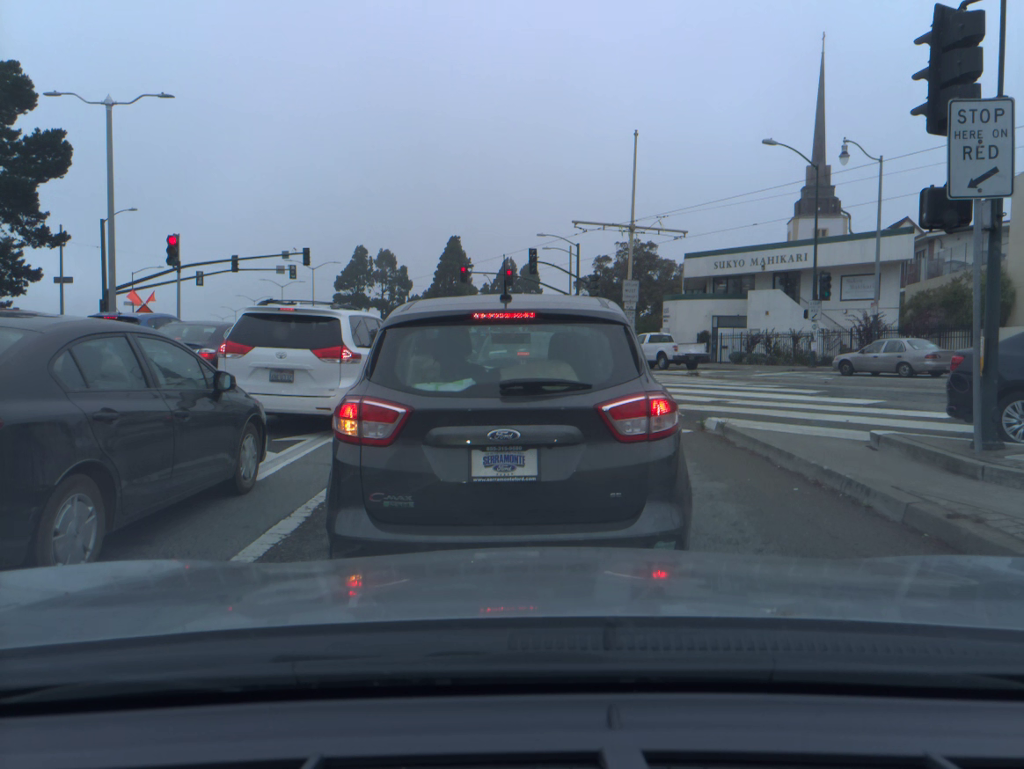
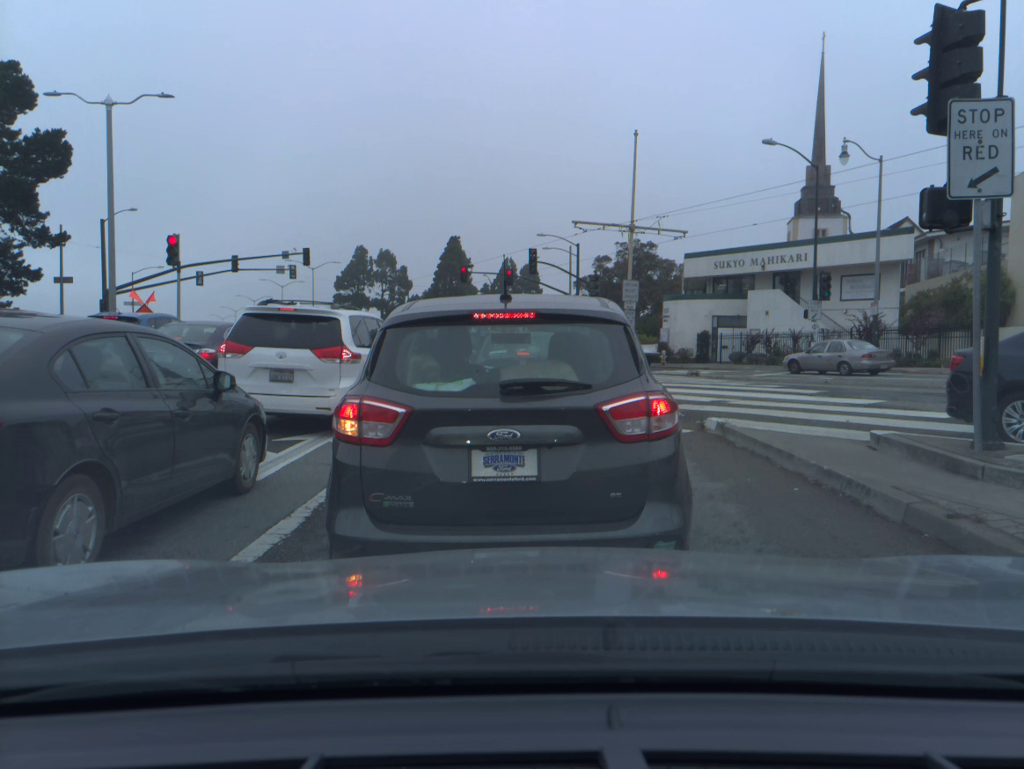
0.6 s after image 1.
(0.0, 0.0) m; 0°
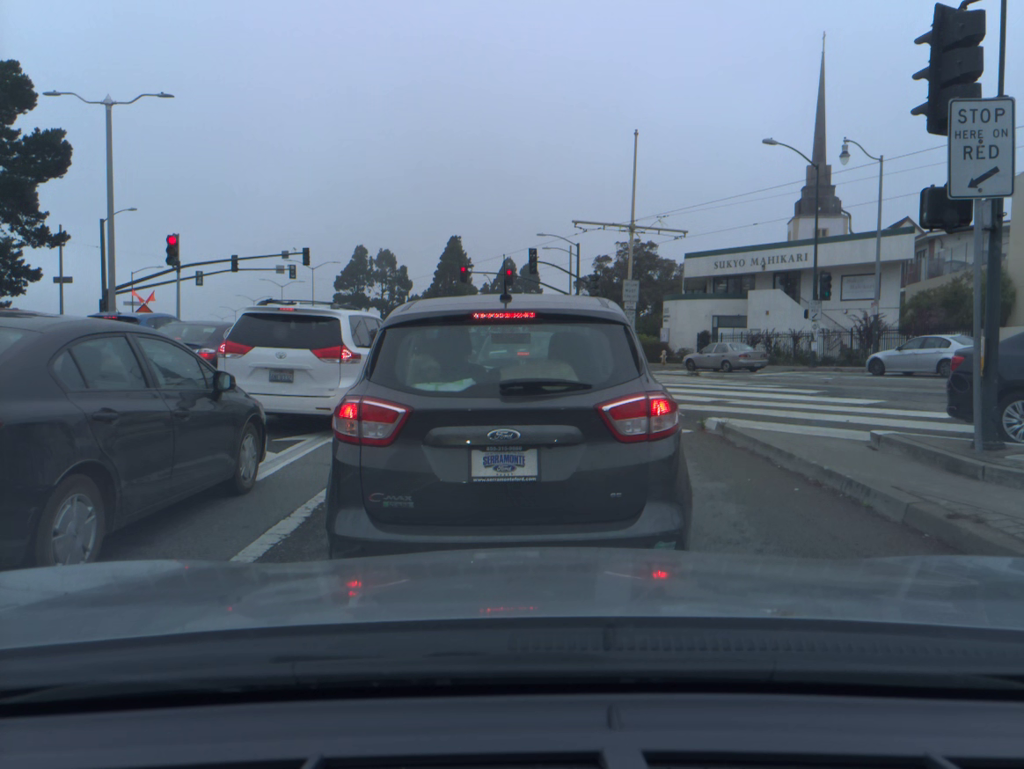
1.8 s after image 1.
(0.0, 0.0) m; 0°
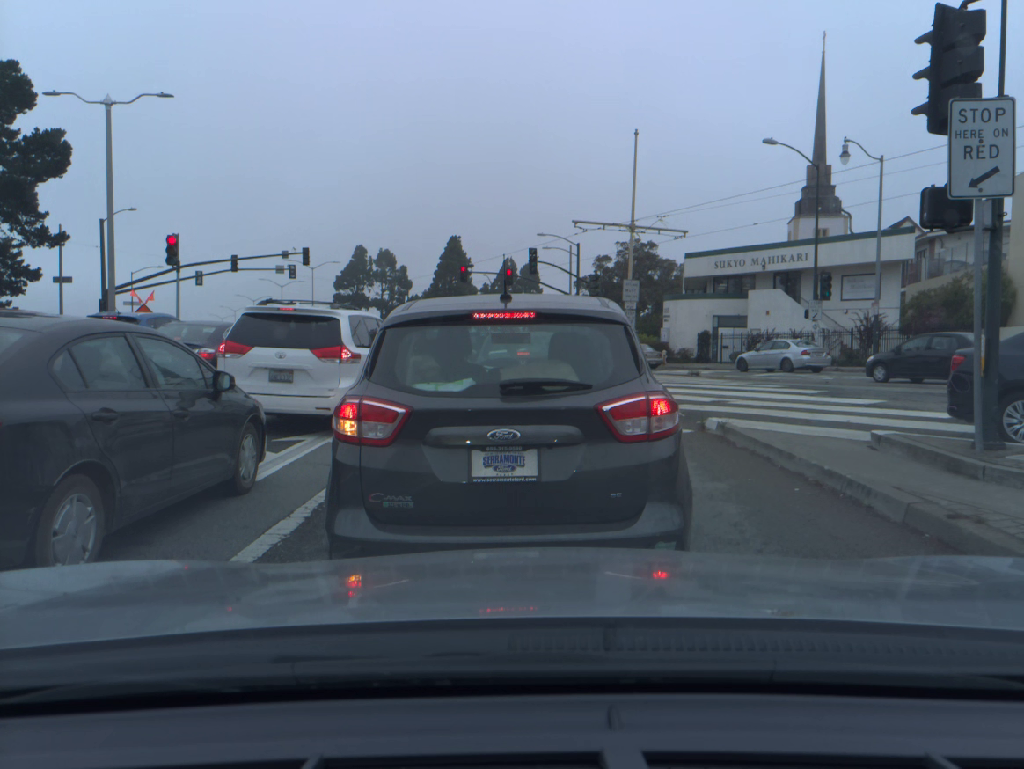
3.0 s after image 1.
(0.0, 0.0) m; 0°
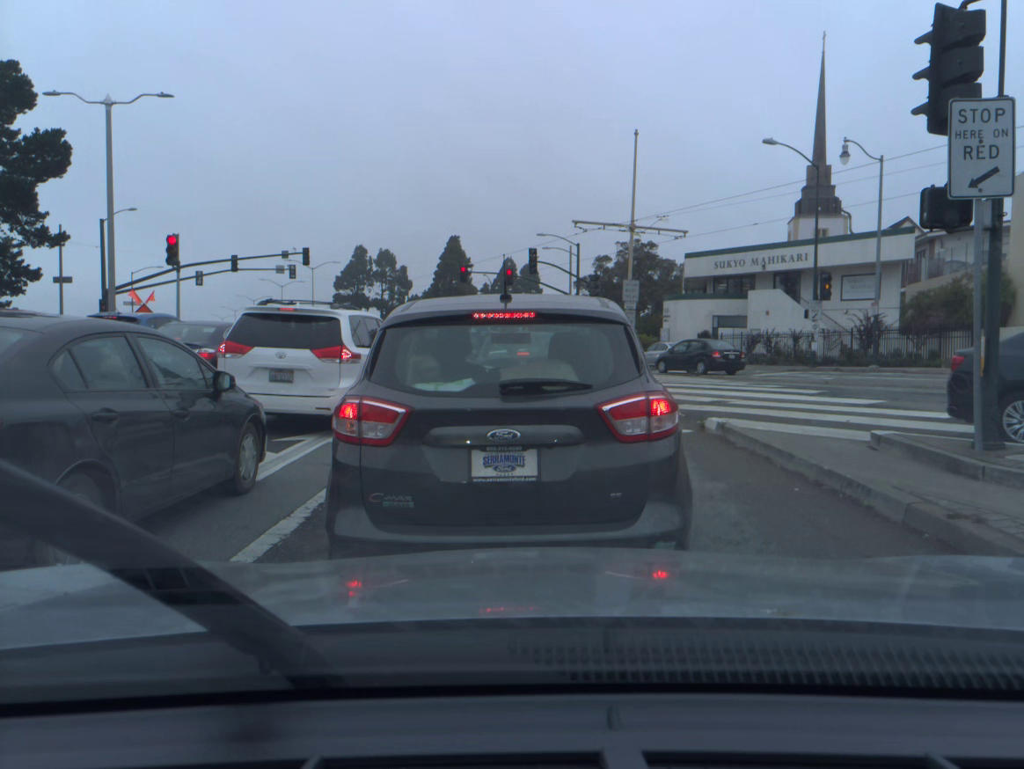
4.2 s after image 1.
(0.0, 0.0) m; 0°
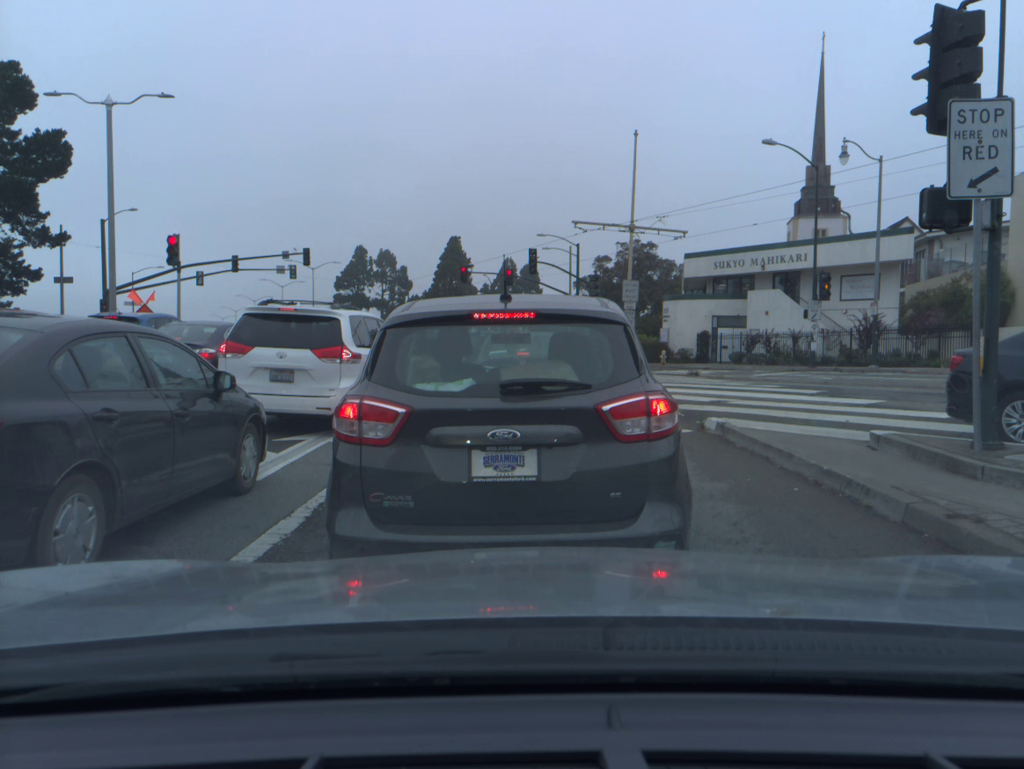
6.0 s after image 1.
(0.0, 0.0) m; 0°
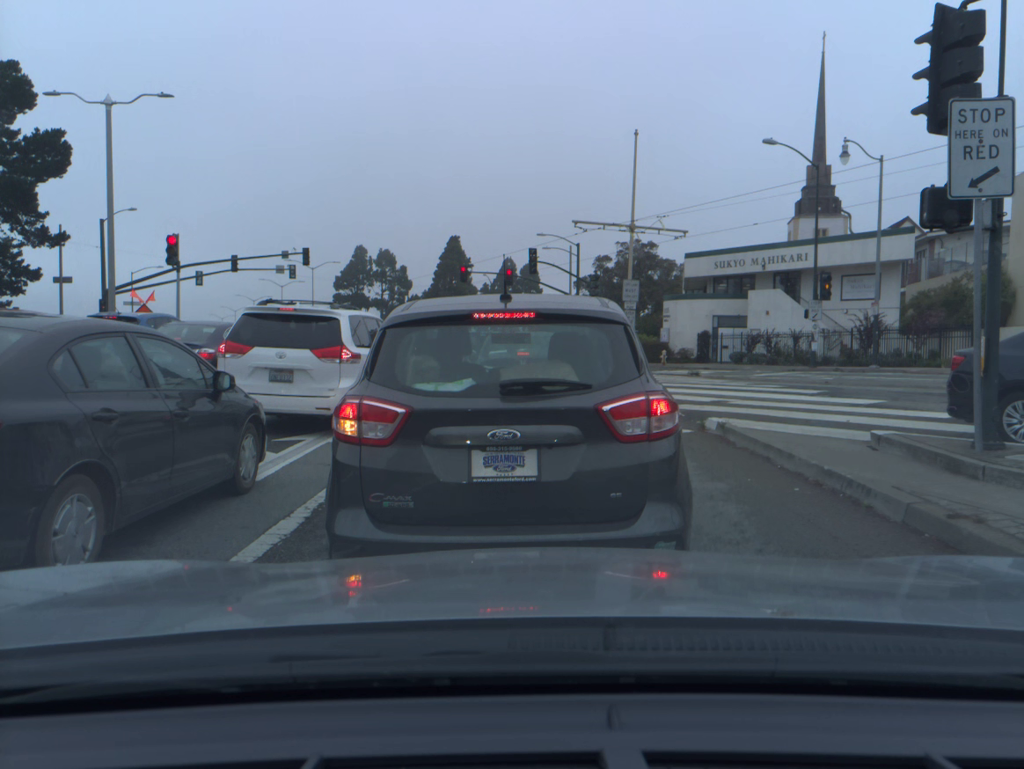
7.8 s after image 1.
(0.0, 0.0) m; 0°
